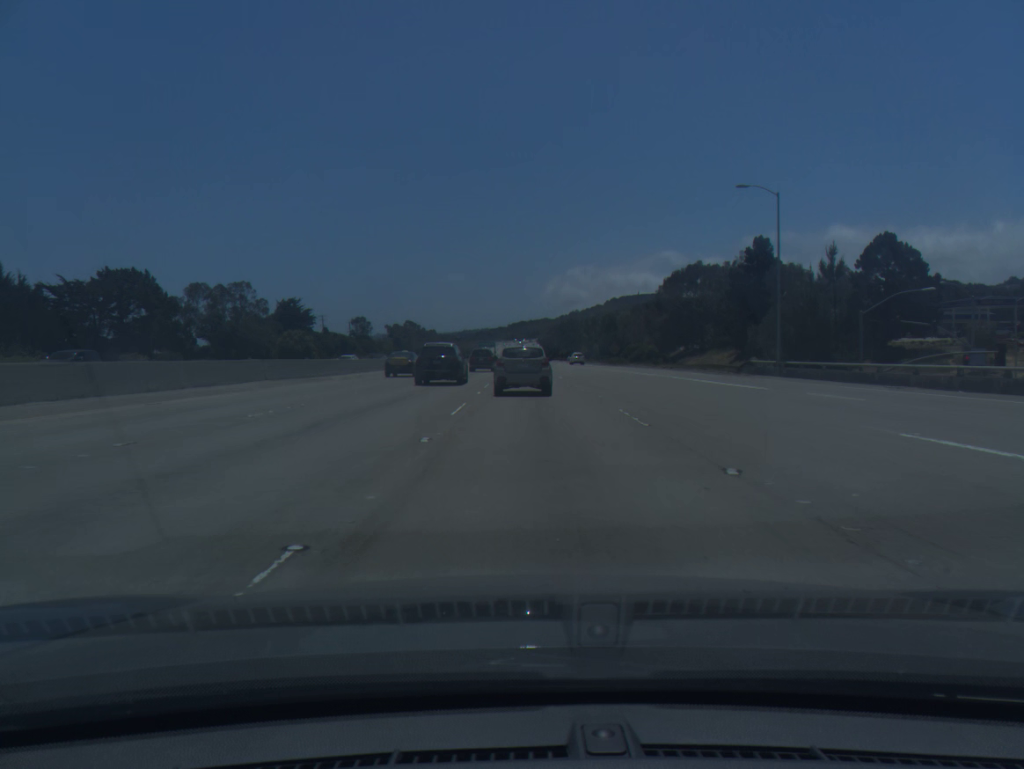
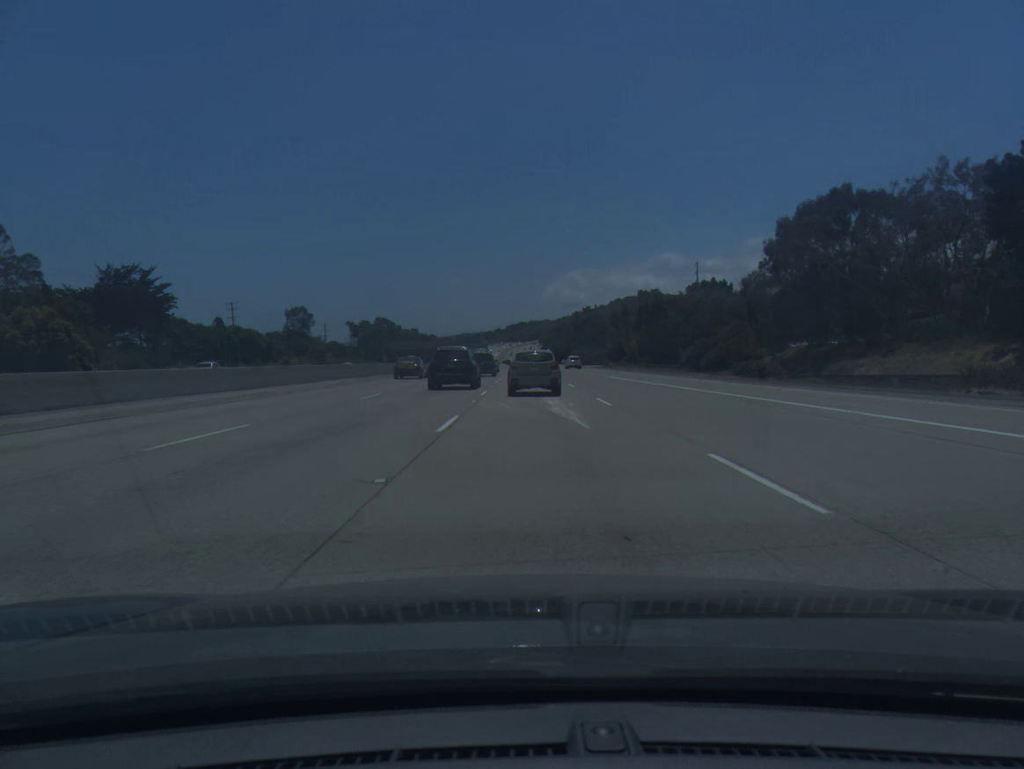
(+0.3, +76.6) m; 0°
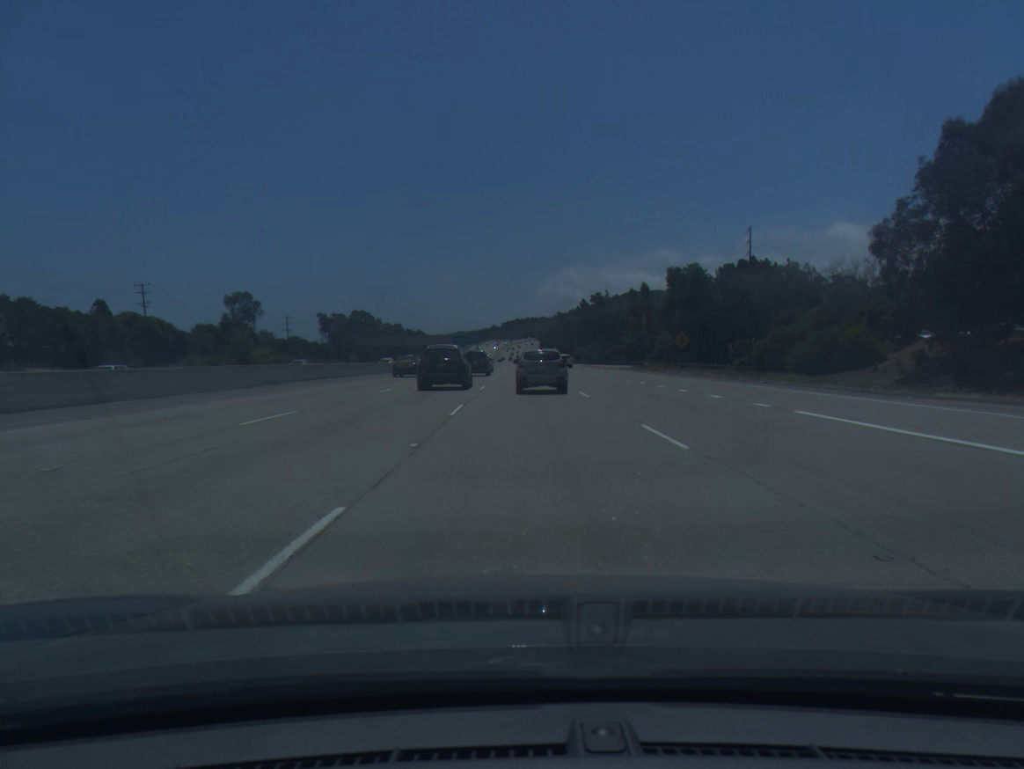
(+0.1, +38.7) m; 0°
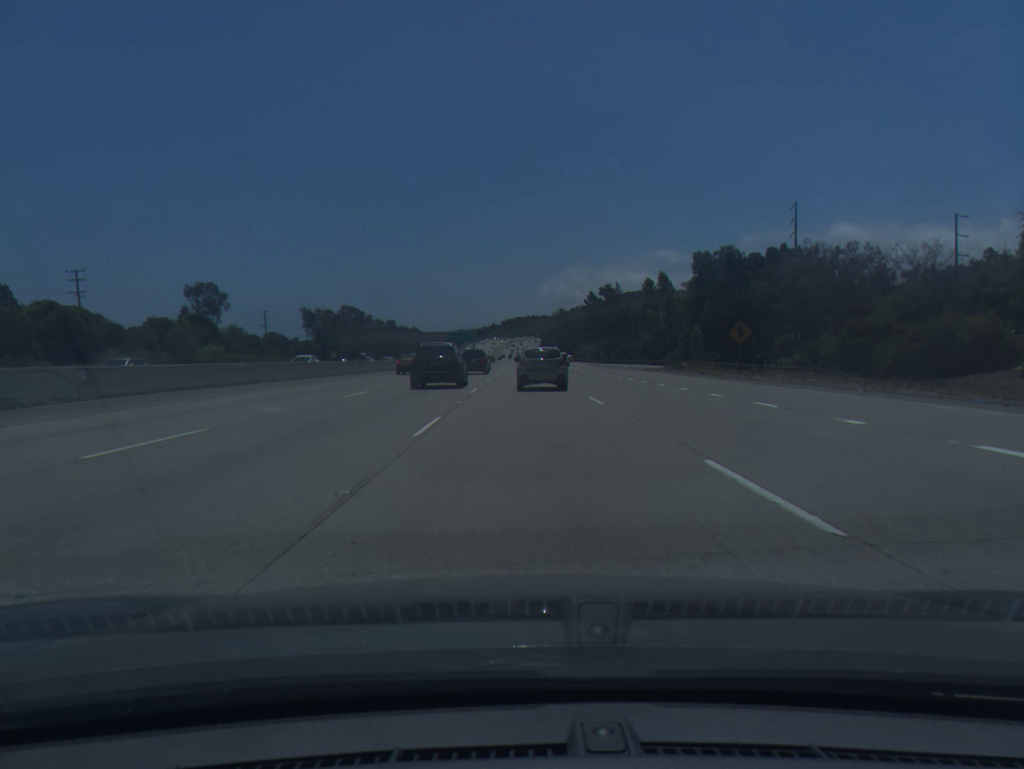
(0.0, +19.4) m; 0°
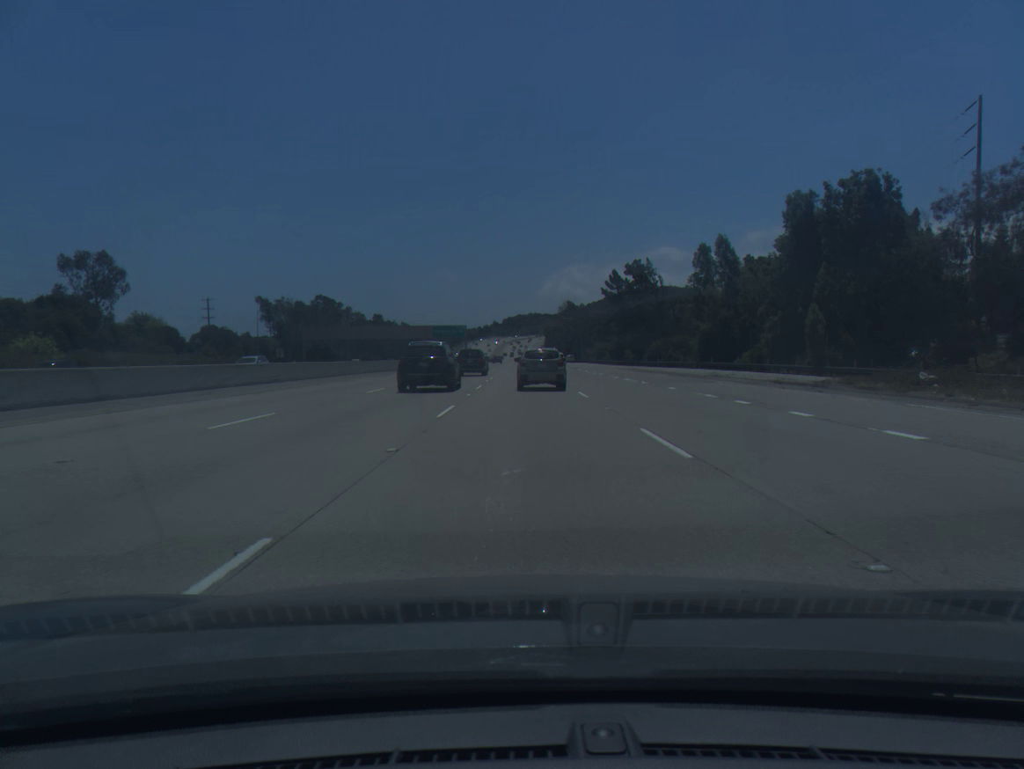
(0.0, +38.7) m; 0°
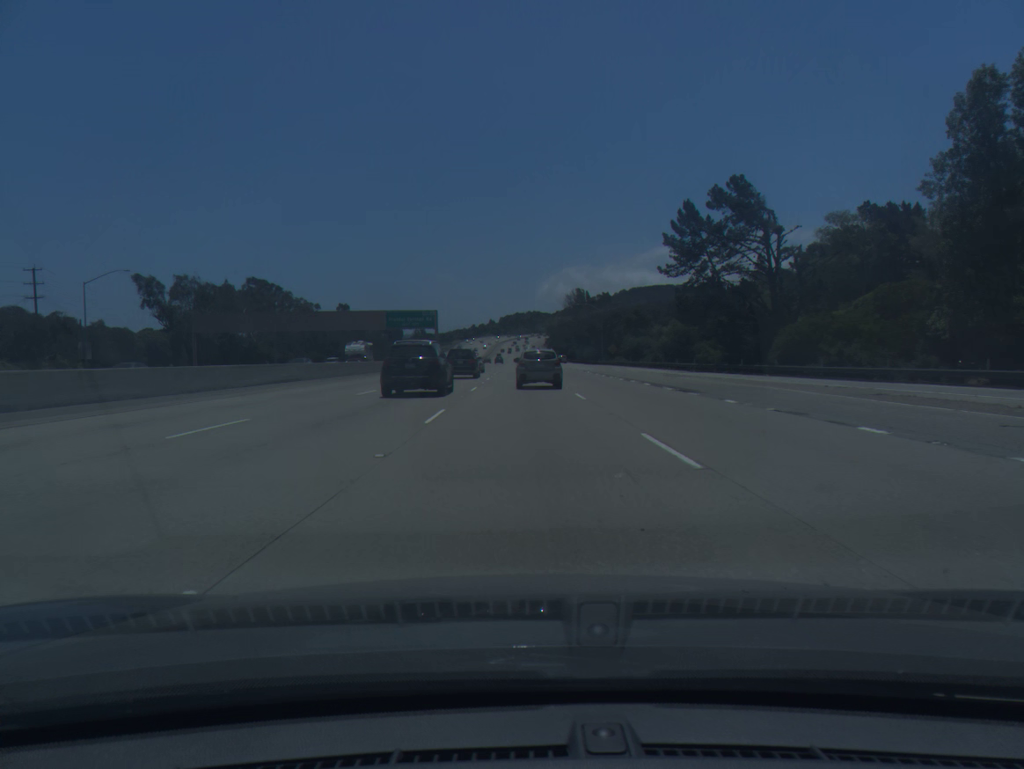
(0.0, +58.1) m; 0°
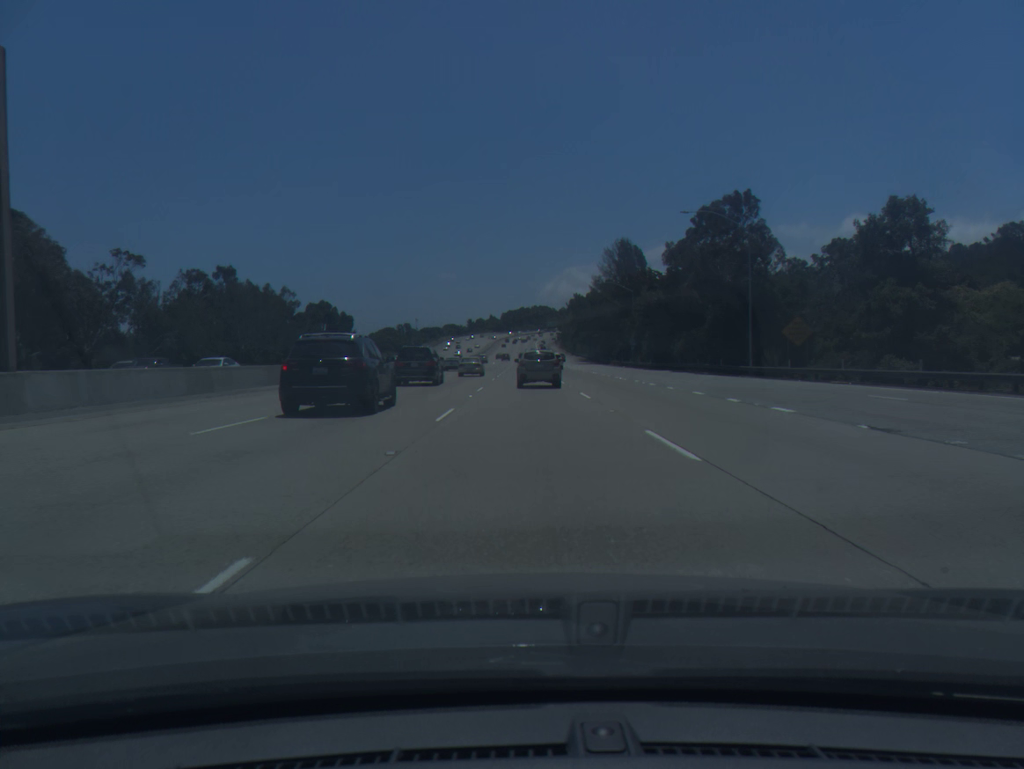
(-0.3, +99.2) m; 0°
